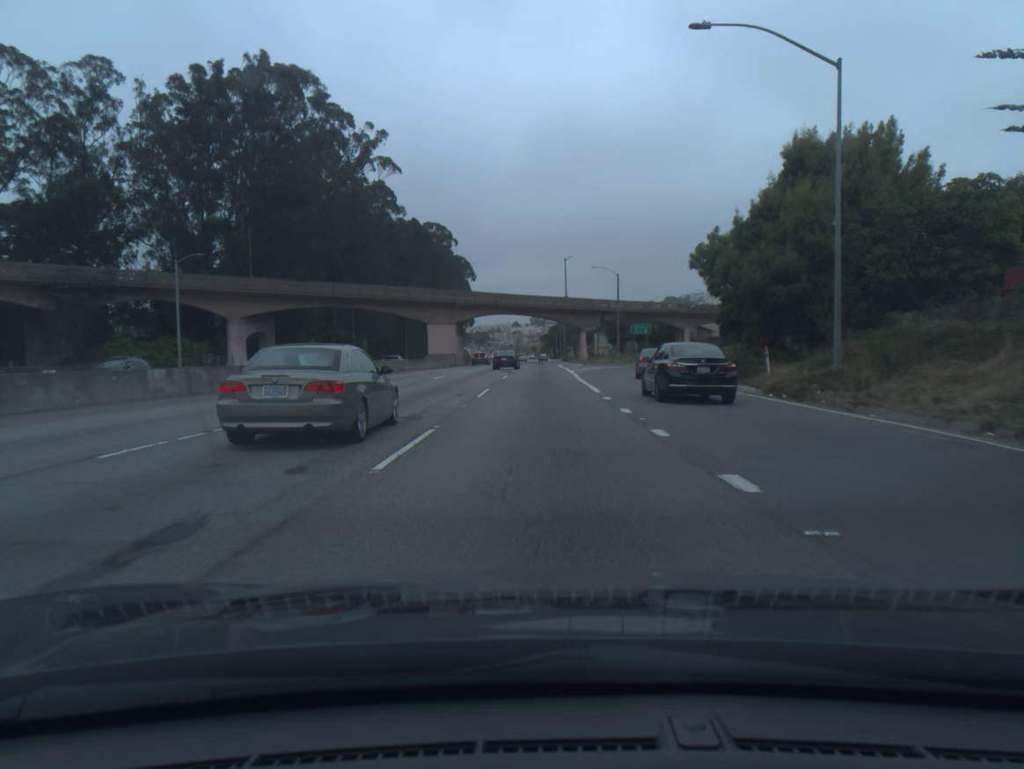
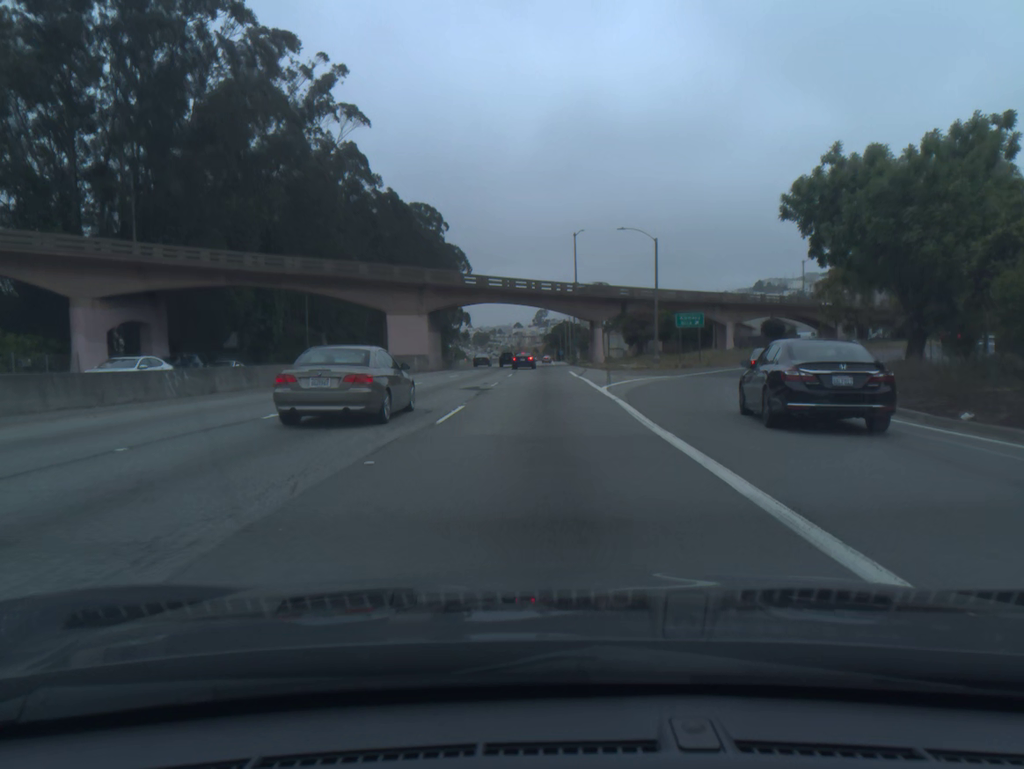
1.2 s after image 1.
(0.0, +23.8) m; 0°
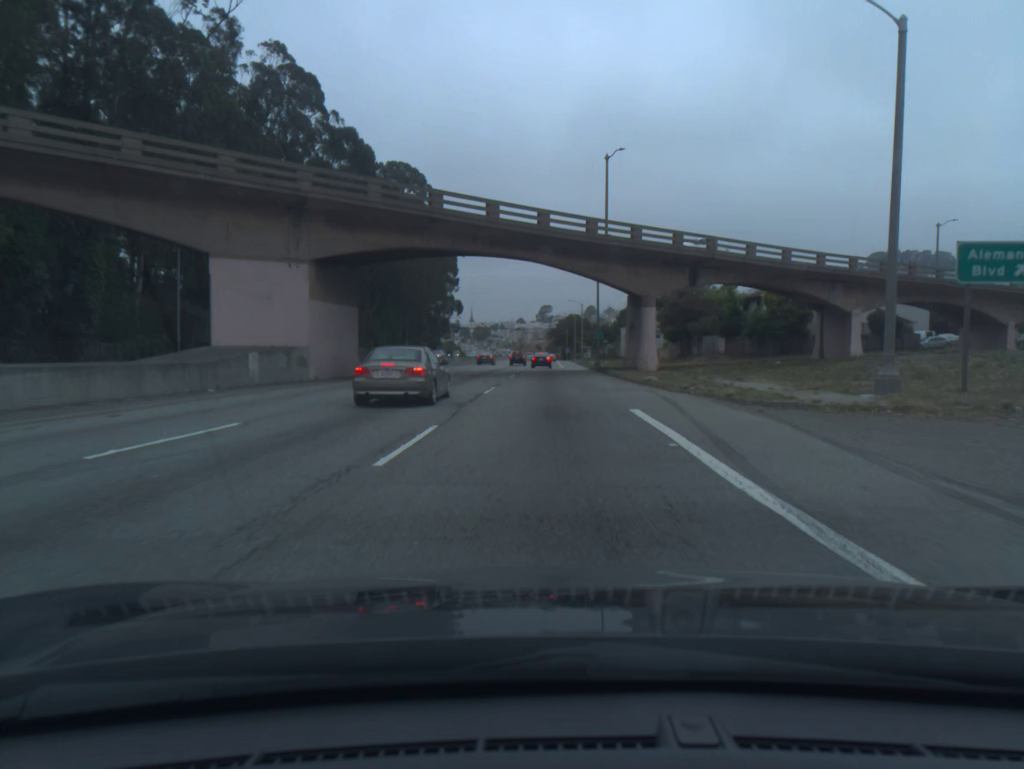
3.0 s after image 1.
(-0.1, +35.5) m; -1°
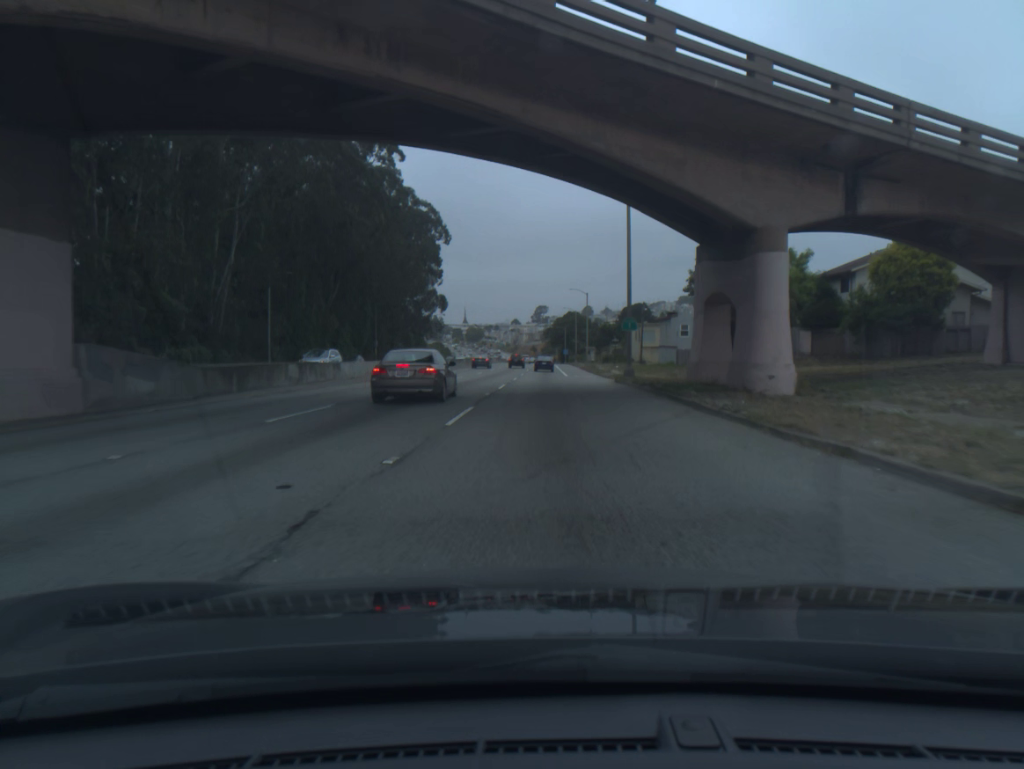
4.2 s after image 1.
(+0.1, +24.0) m; +1°
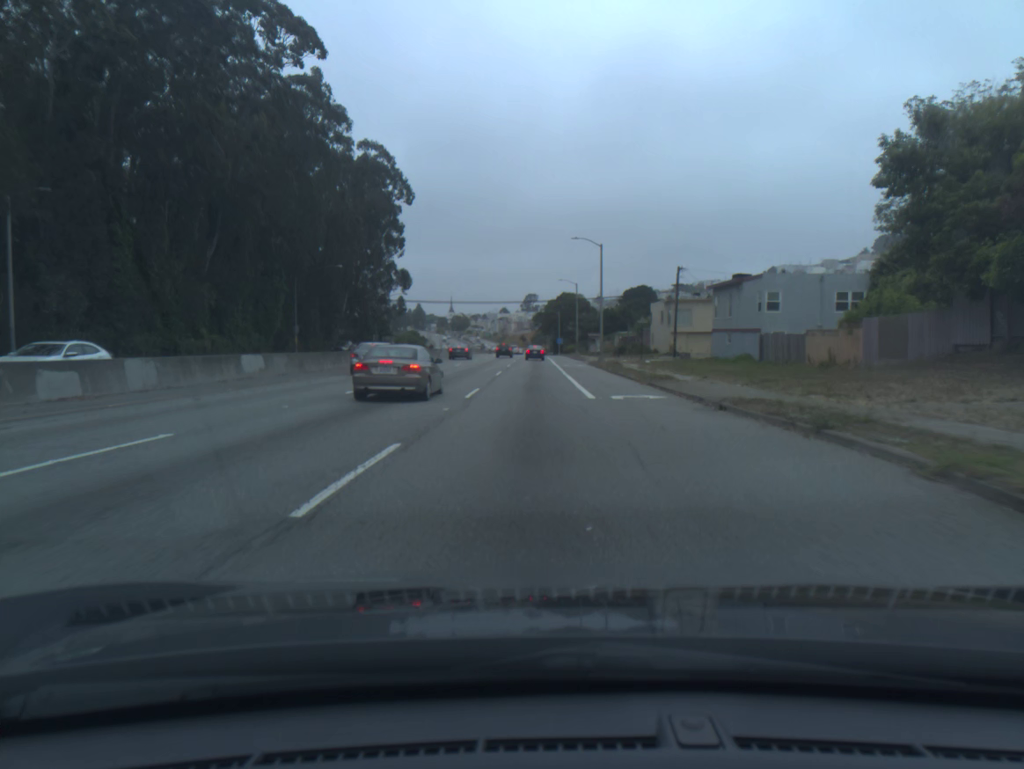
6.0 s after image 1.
(+0.2, +37.0) m; +1°
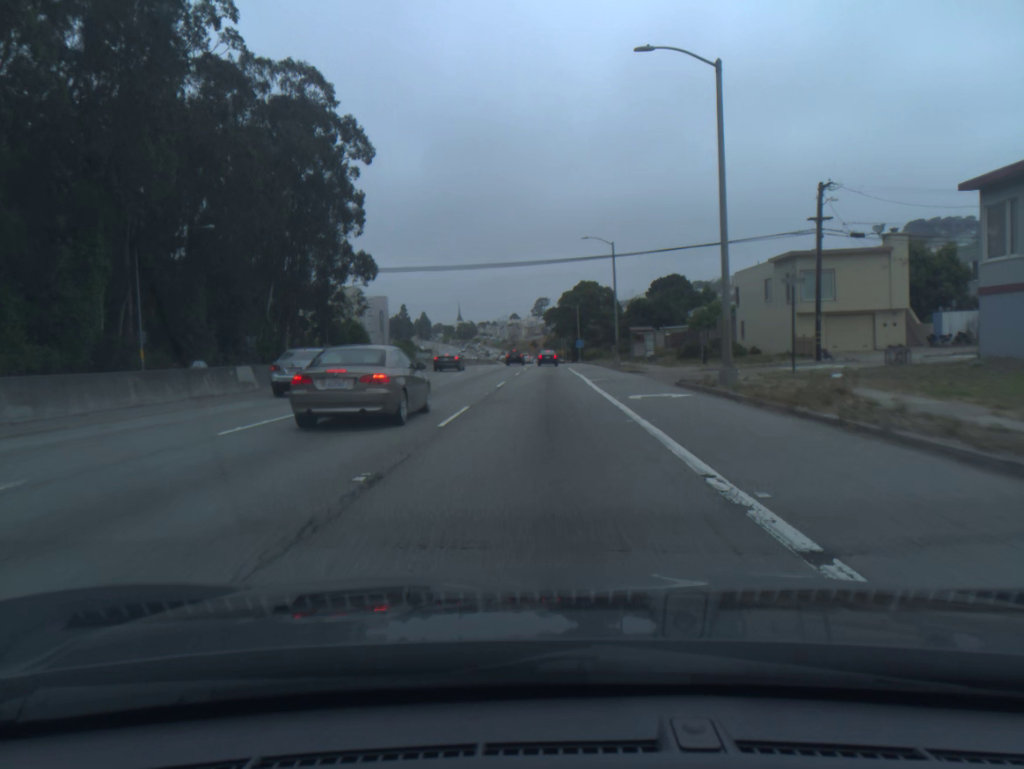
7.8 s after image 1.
(-0.4, +38.3) m; -1°
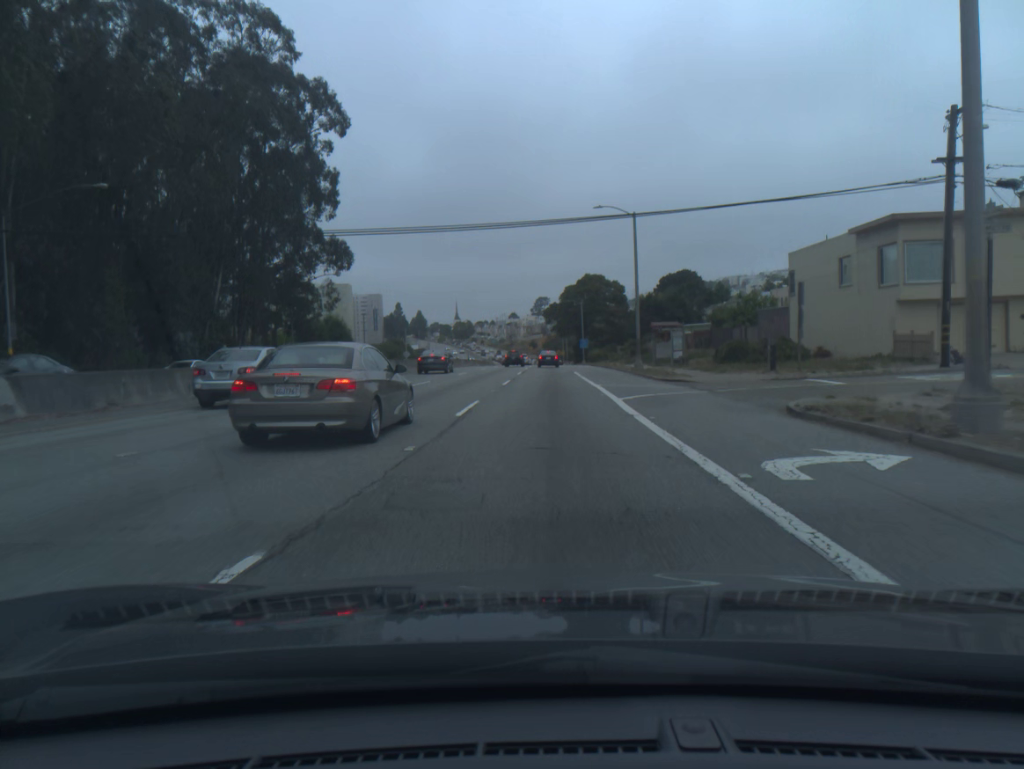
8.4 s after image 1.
(0.0, +12.8) m; 0°
